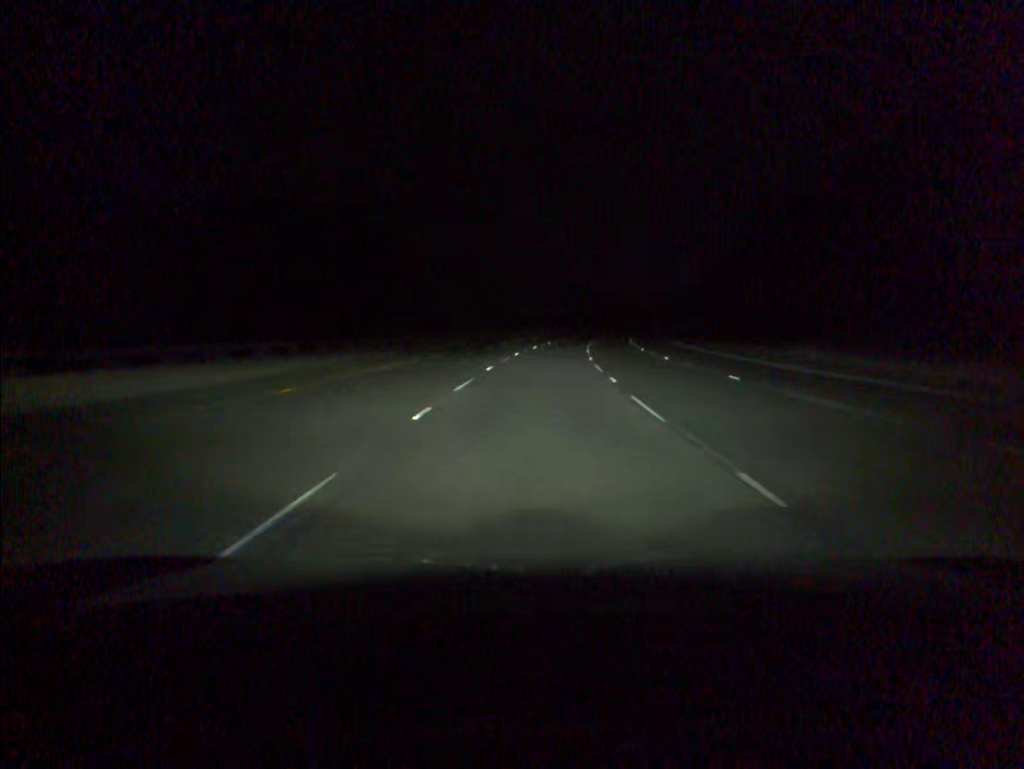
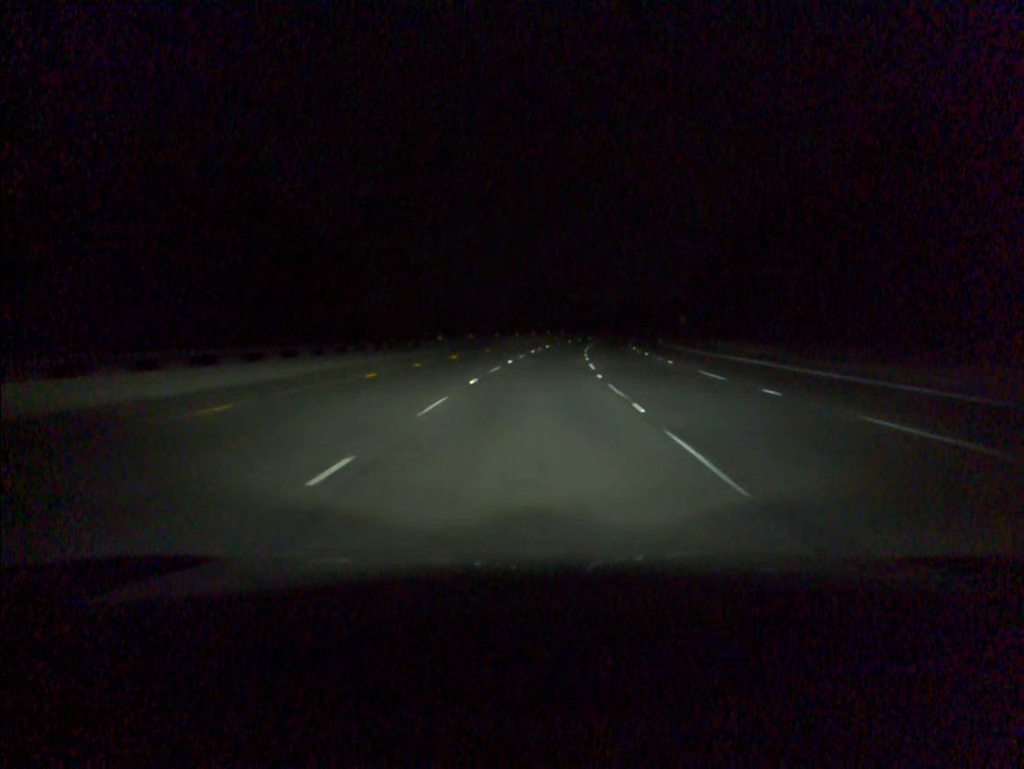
(+0.9, +33.9) m; +3°
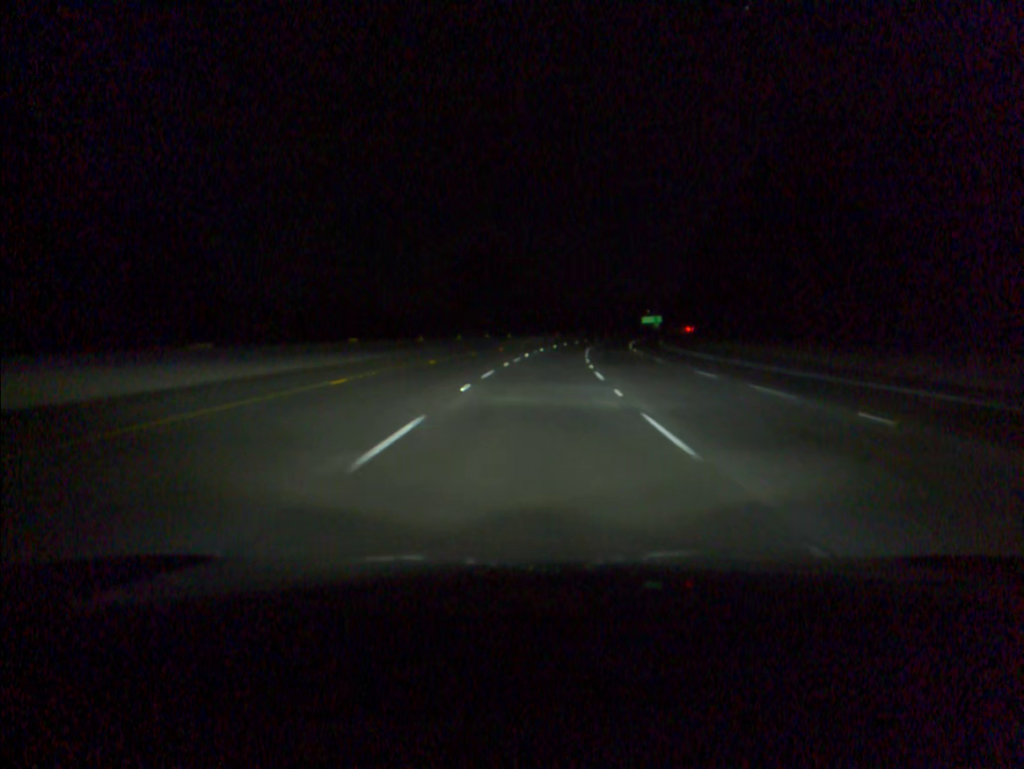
(+1.8, +50.6) m; +4°
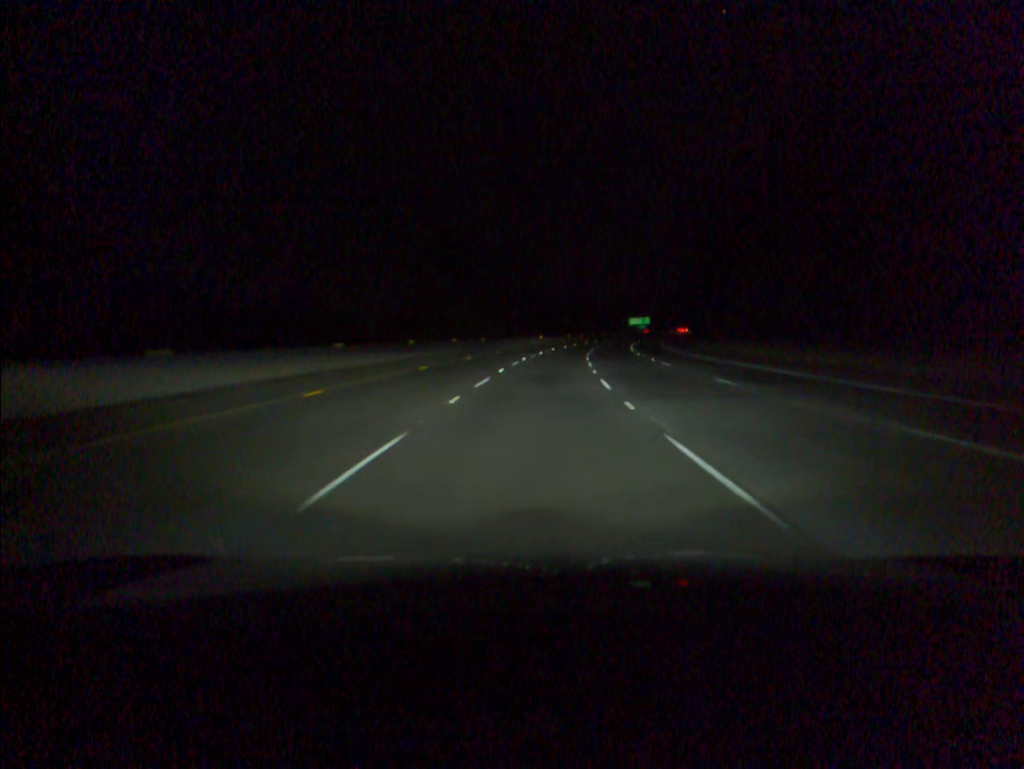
(+0.2, +16.9) m; +1°
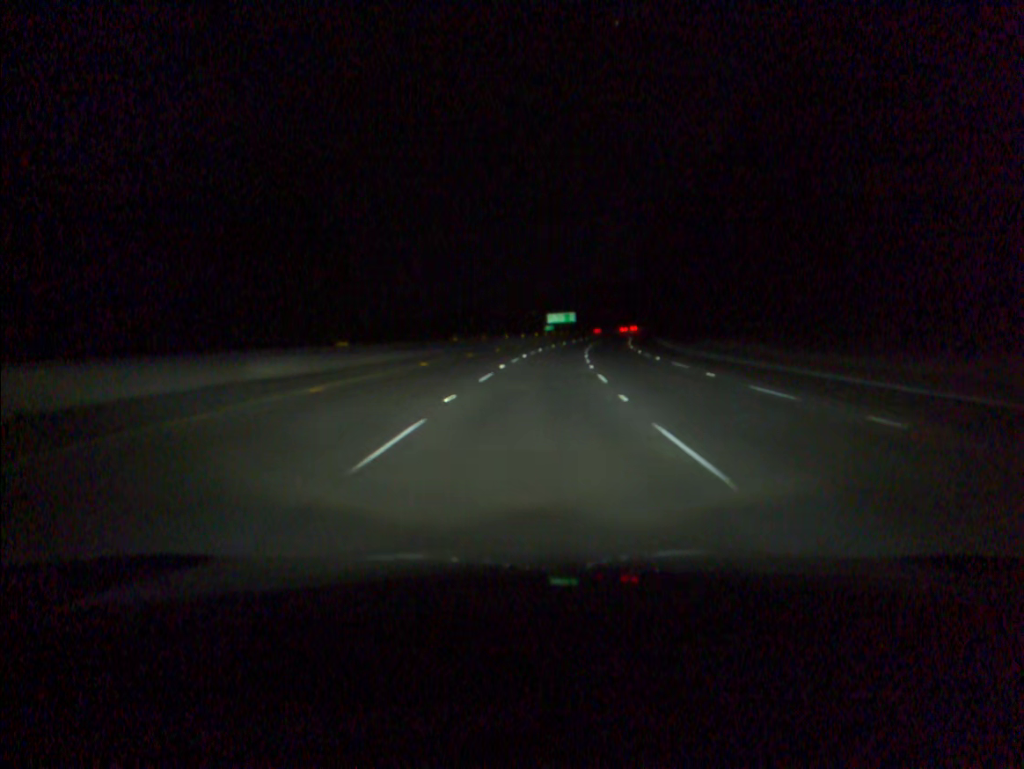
(+5.5, +85.9) m; +7°
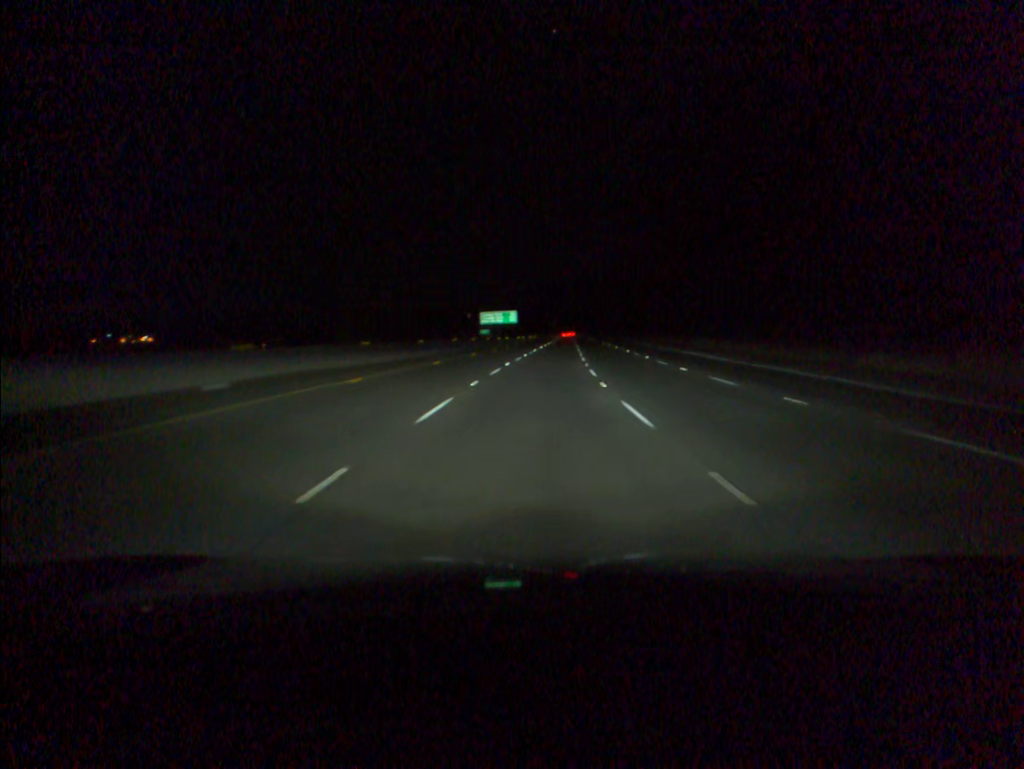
(+2.2, +53.7) m; +5°
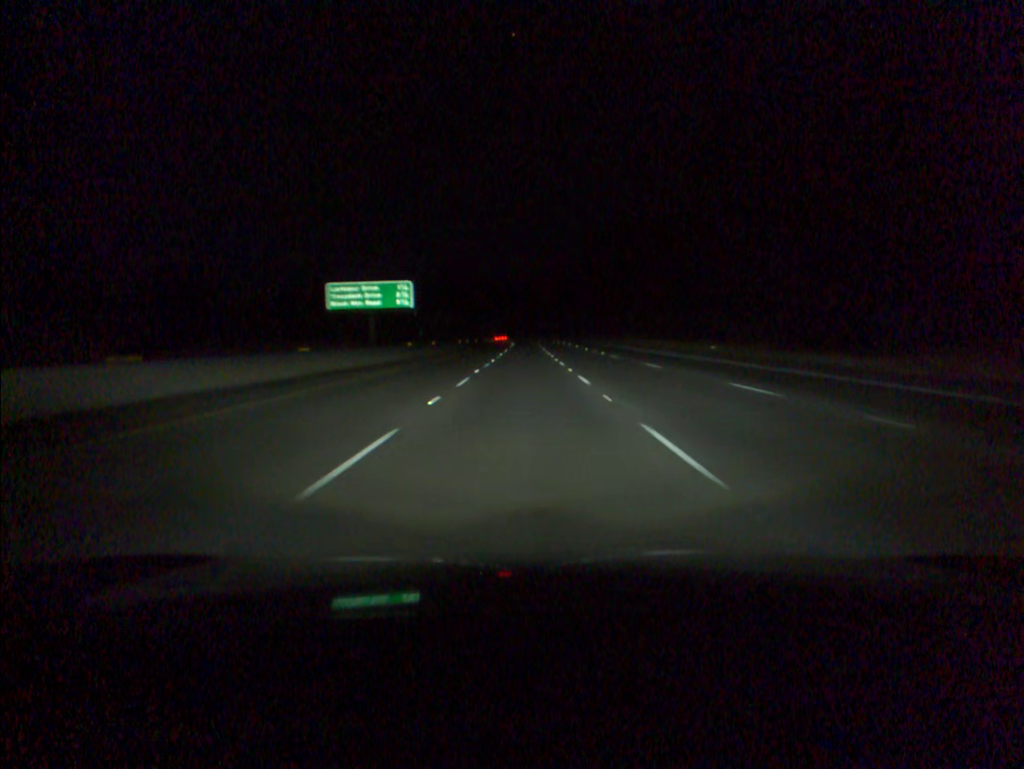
(+3.8, +92.7) m; +3°
